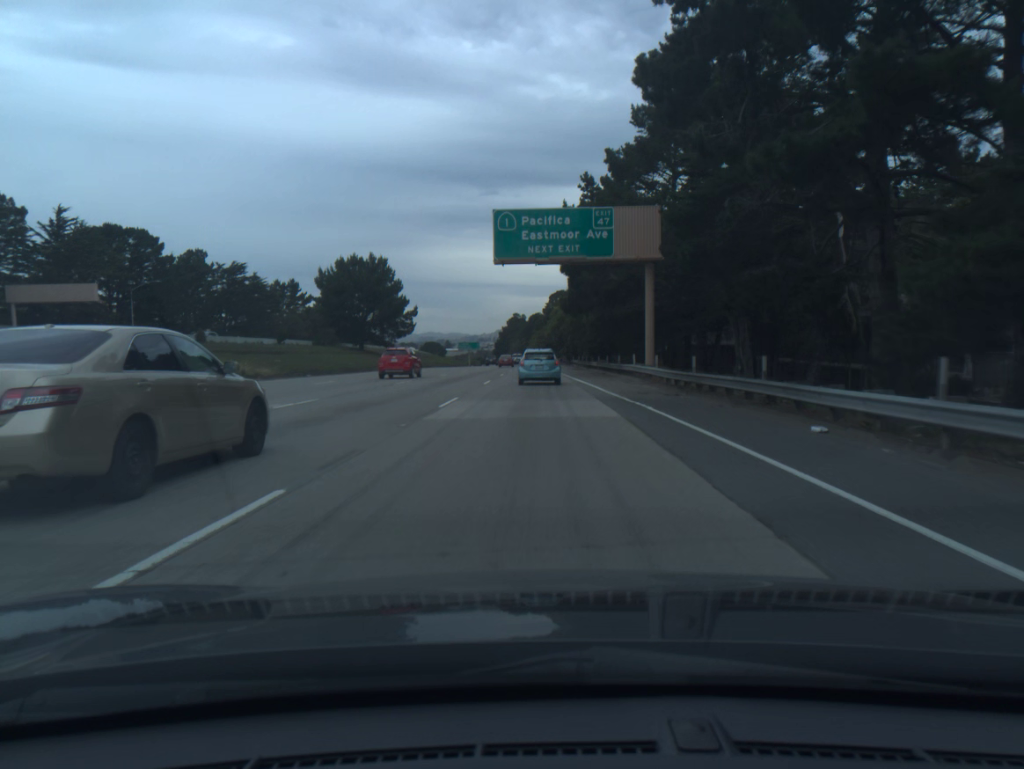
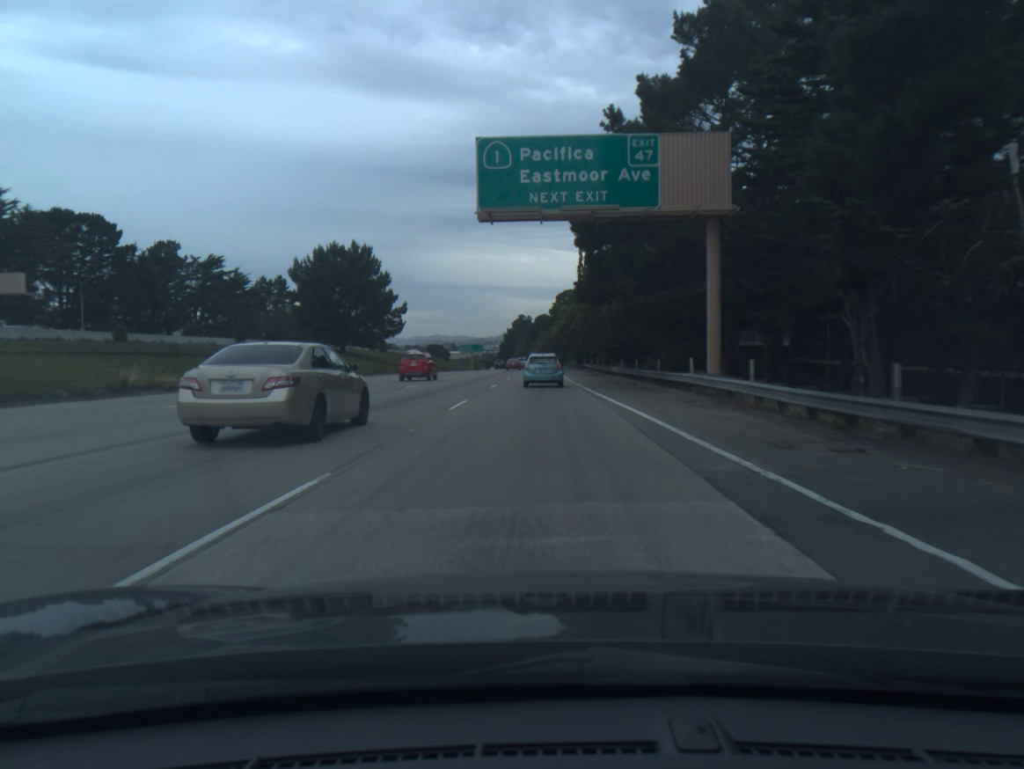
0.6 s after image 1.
(-0.1, +13.8) m; -1°
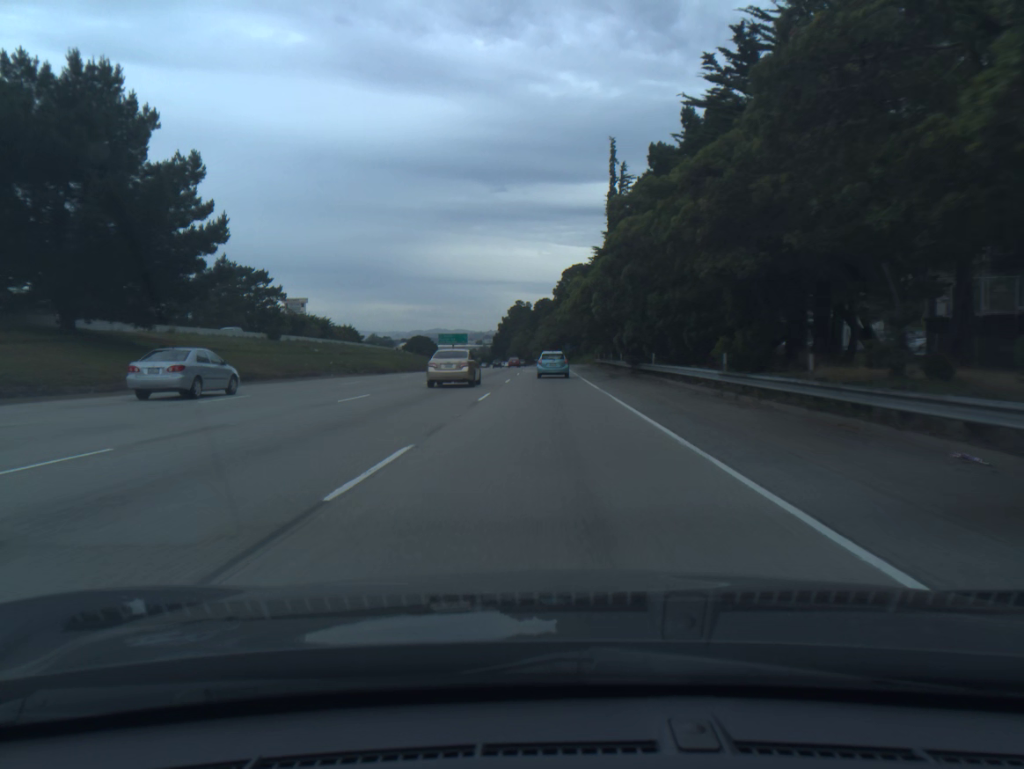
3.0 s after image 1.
(-0.2, +56.0) m; 0°
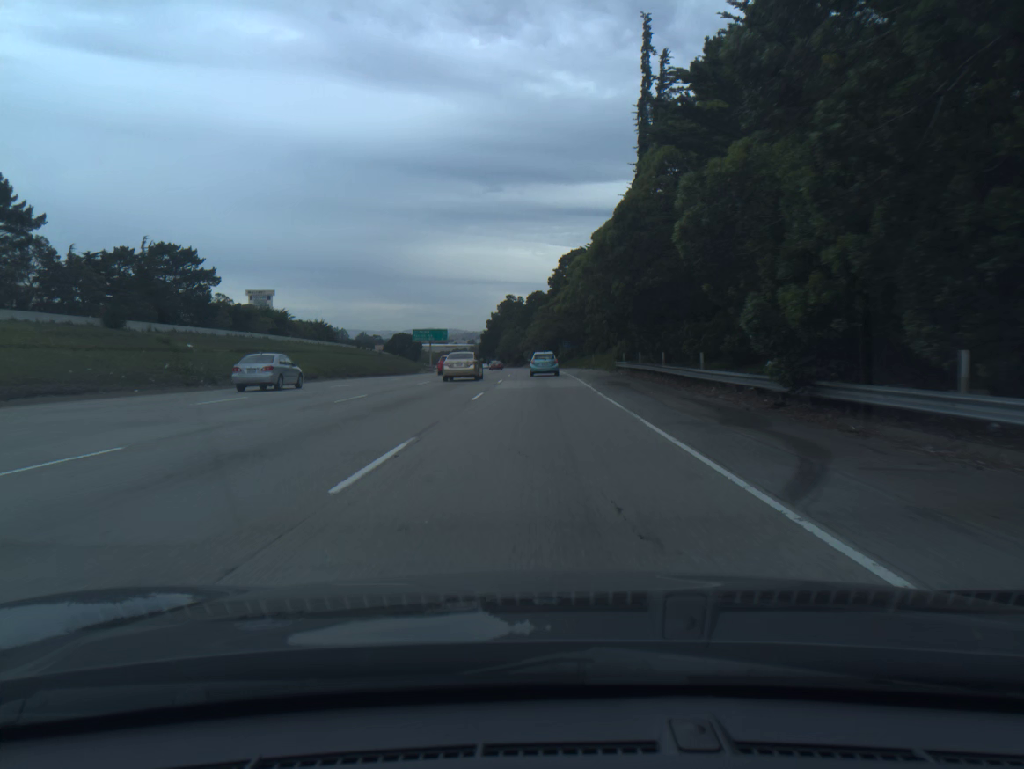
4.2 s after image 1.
(+0.1, +28.7) m; 0°
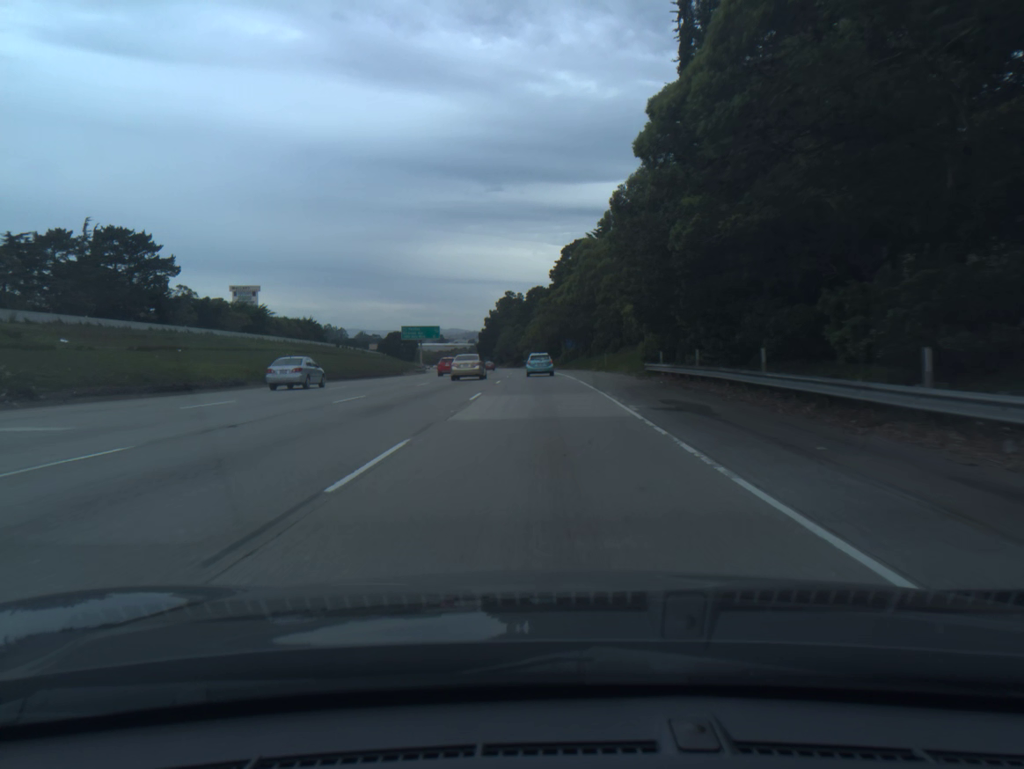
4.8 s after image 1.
(0.0, +14.6) m; 0°
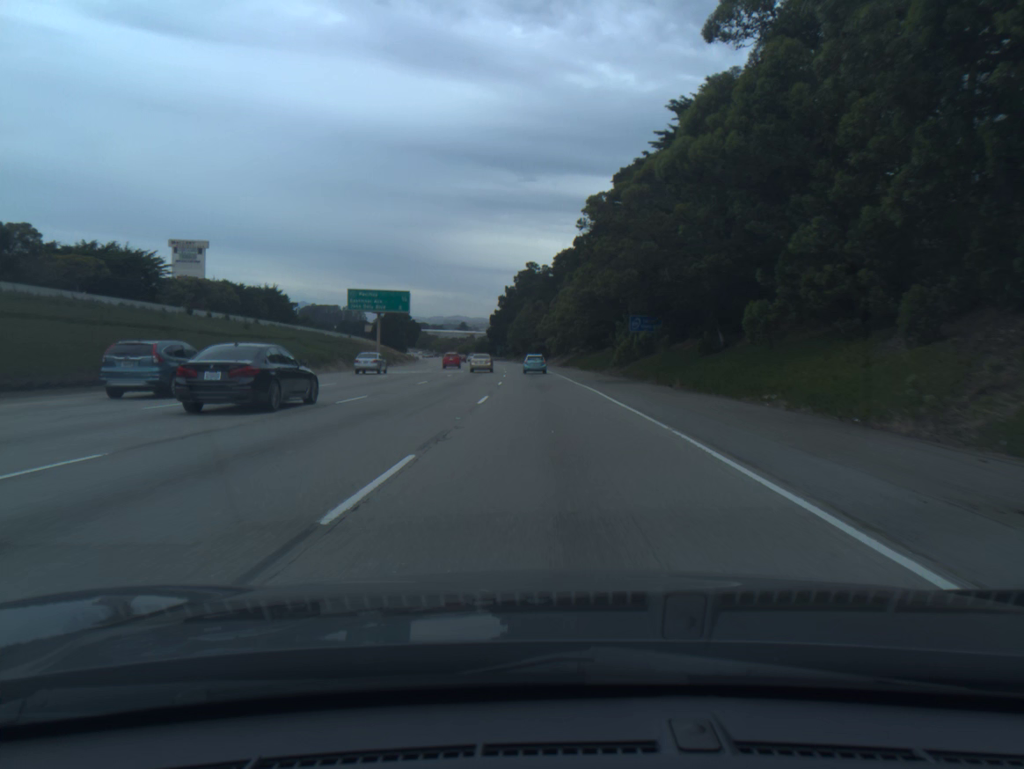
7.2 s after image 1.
(-0.8, +59.7) m; -2°
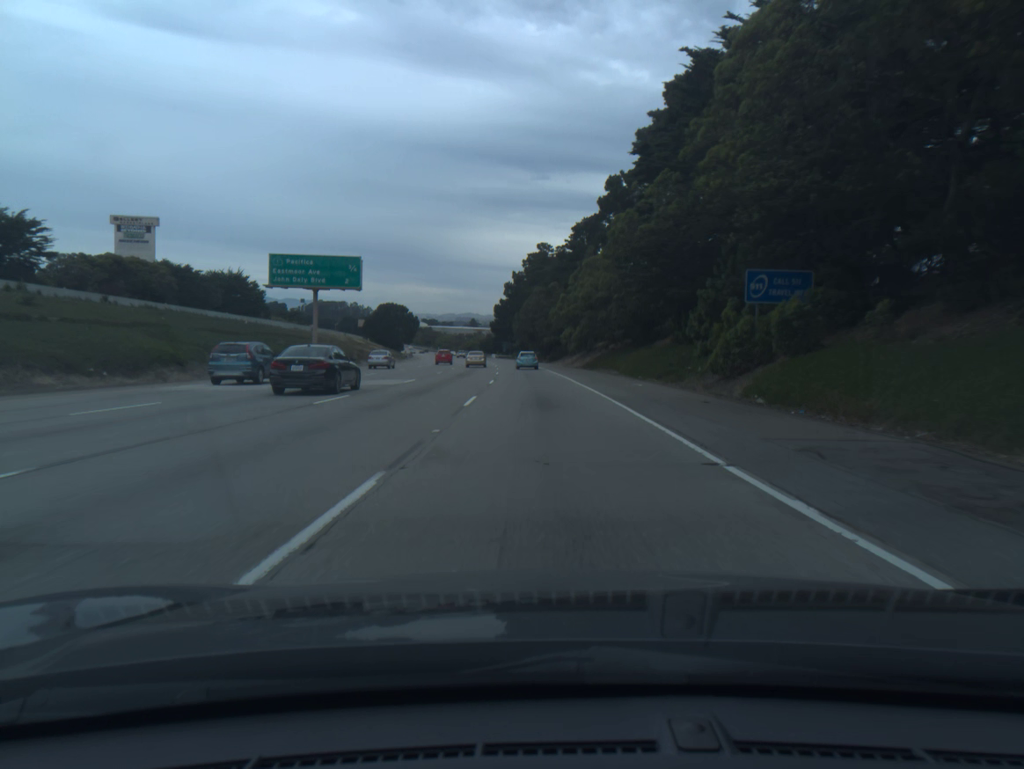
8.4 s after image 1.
(-0.2, +30.8) m; -1°
